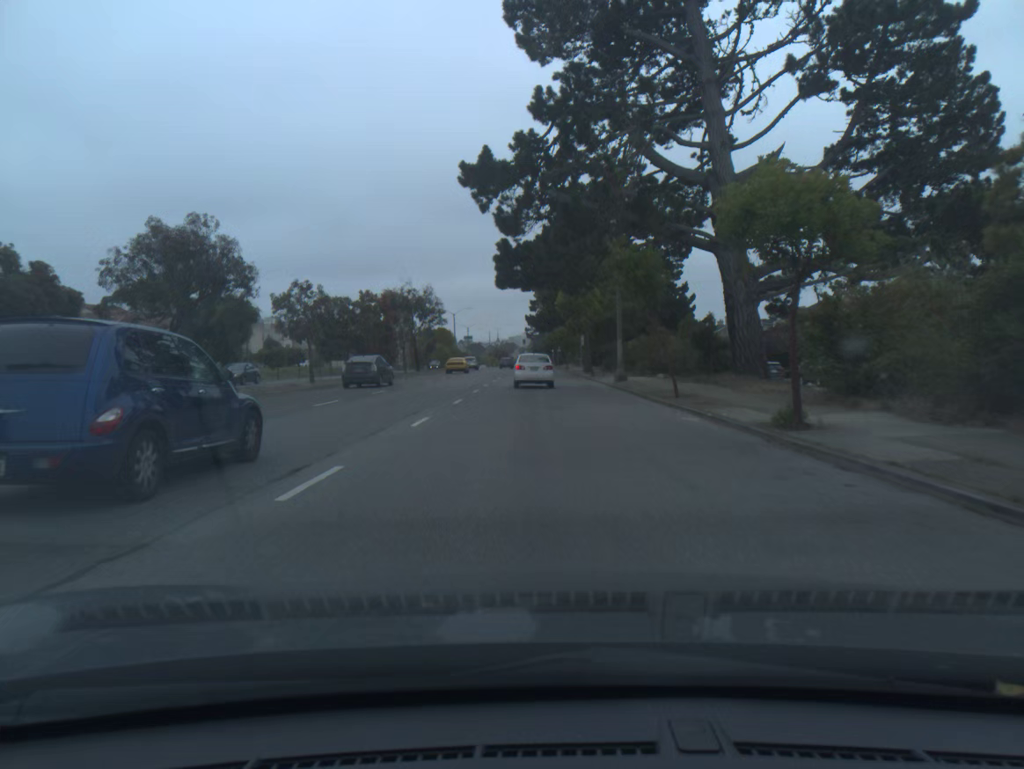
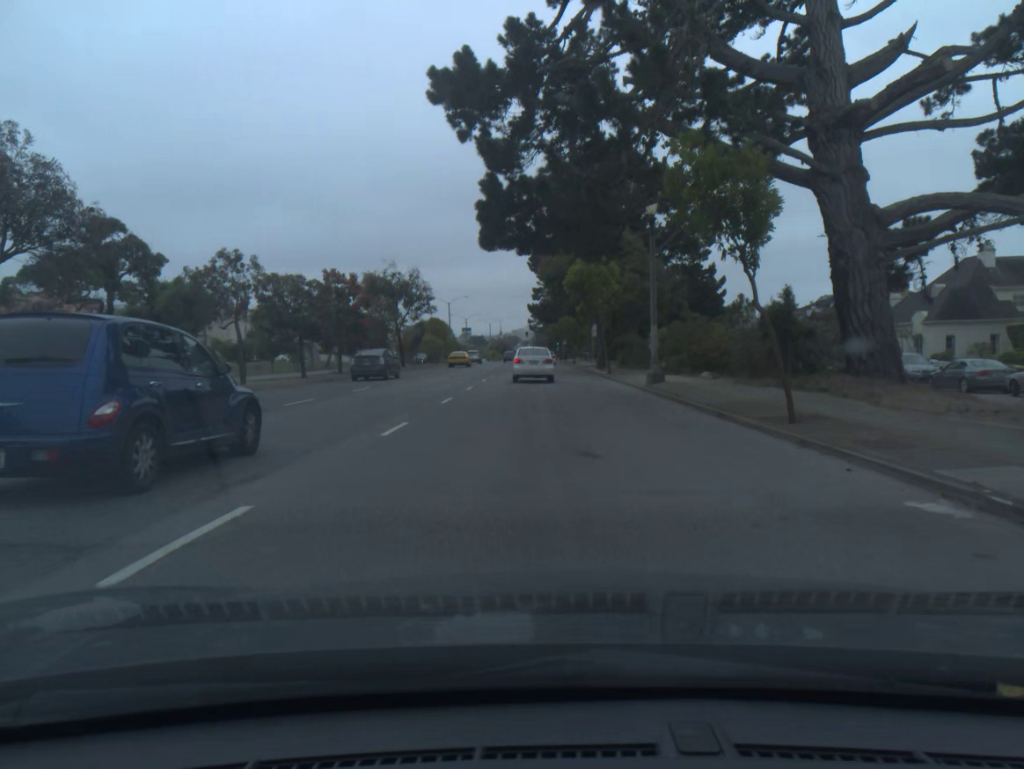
(0.0, +10.1) m; 0°
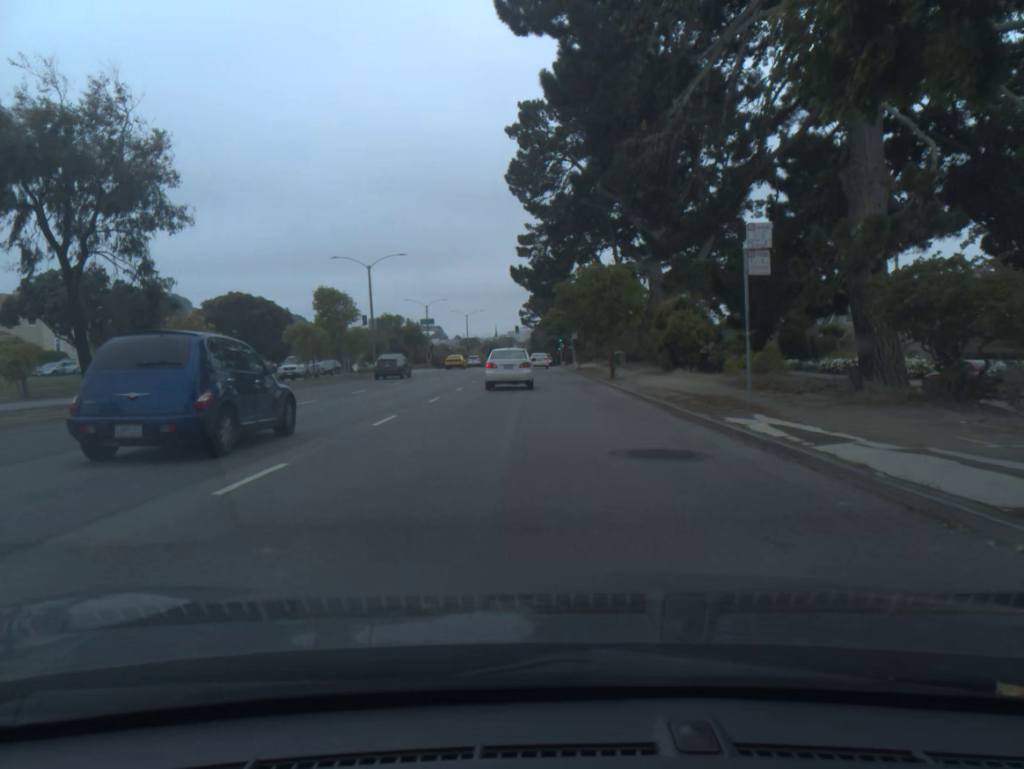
(+0.2, +48.4) m; 0°
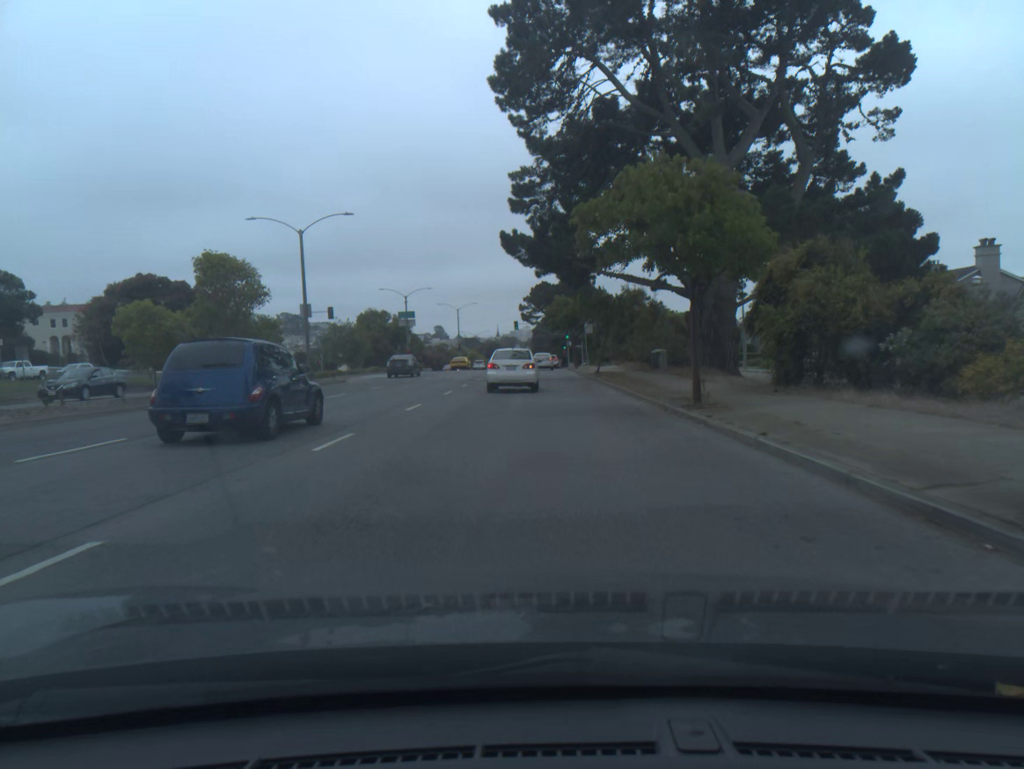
(0.0, +18.2) m; 0°
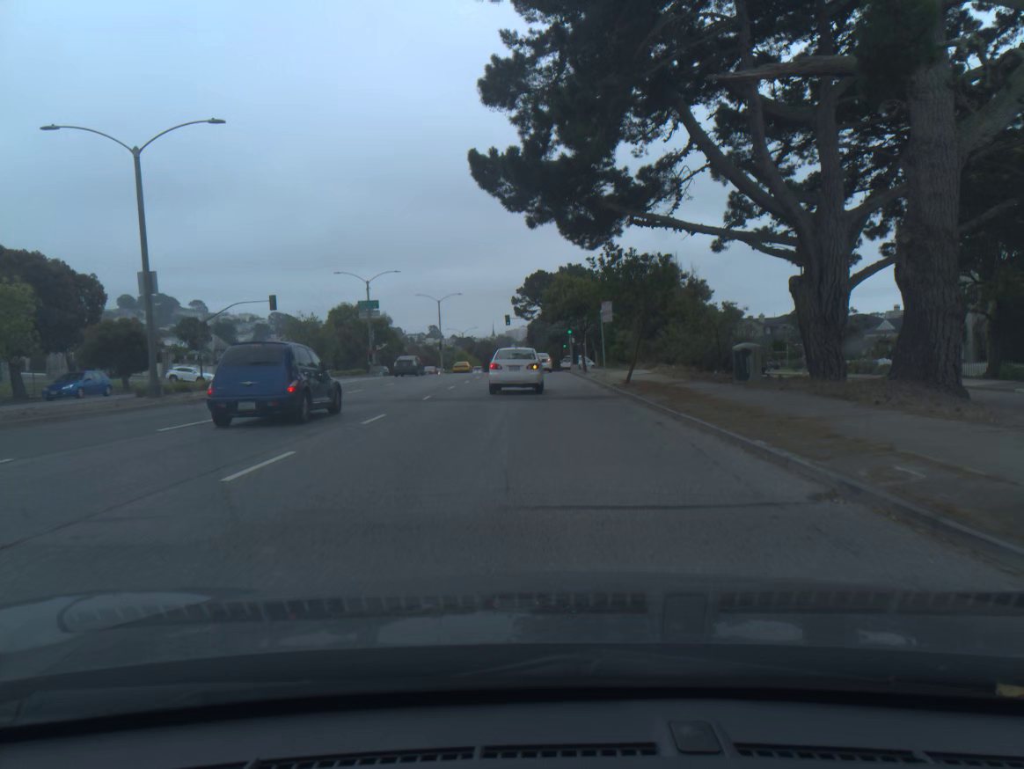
(0.0, +17.3) m; 0°
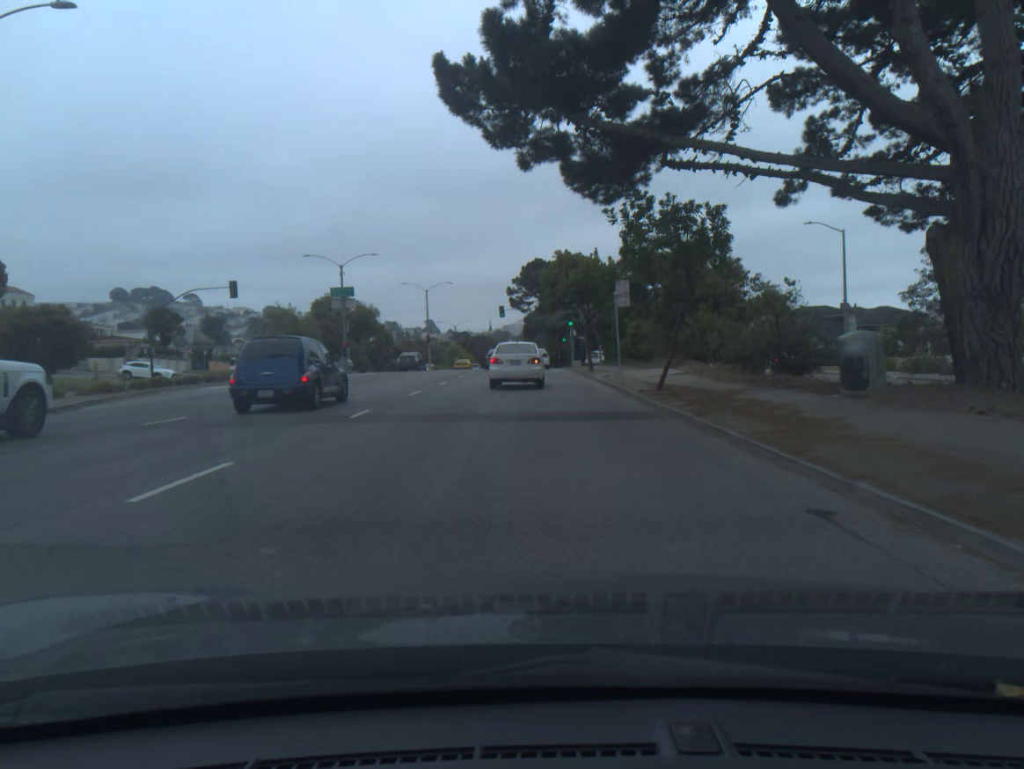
(0.0, +8.2) m; 0°
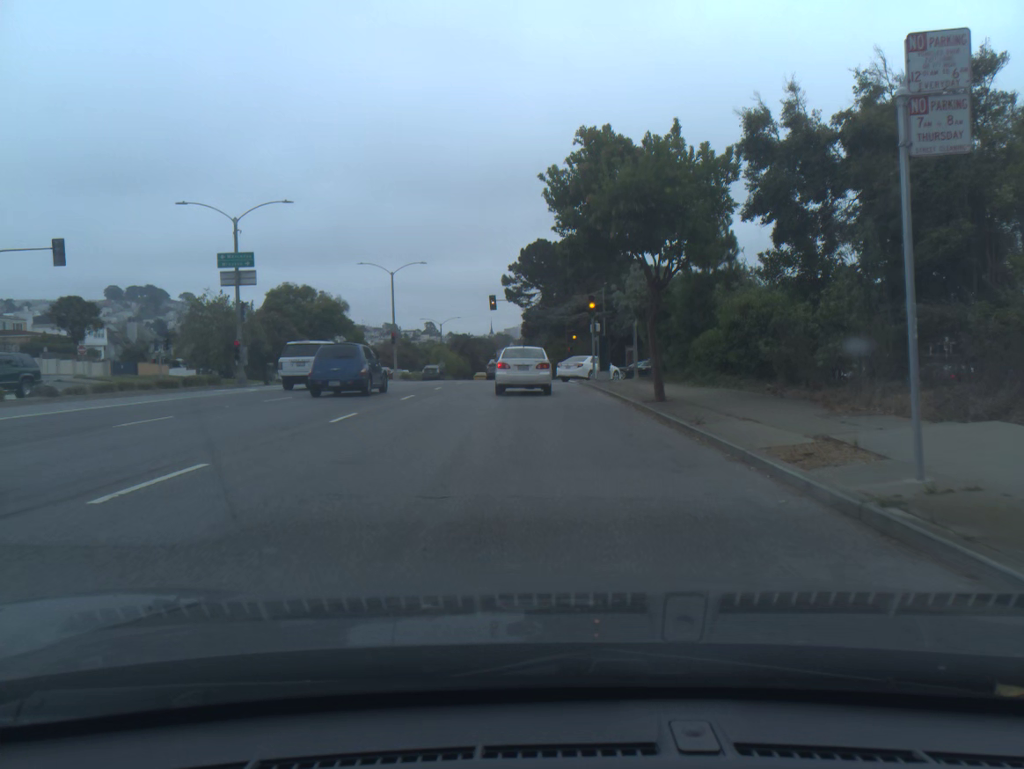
(0.0, +22.3) m; 0°
